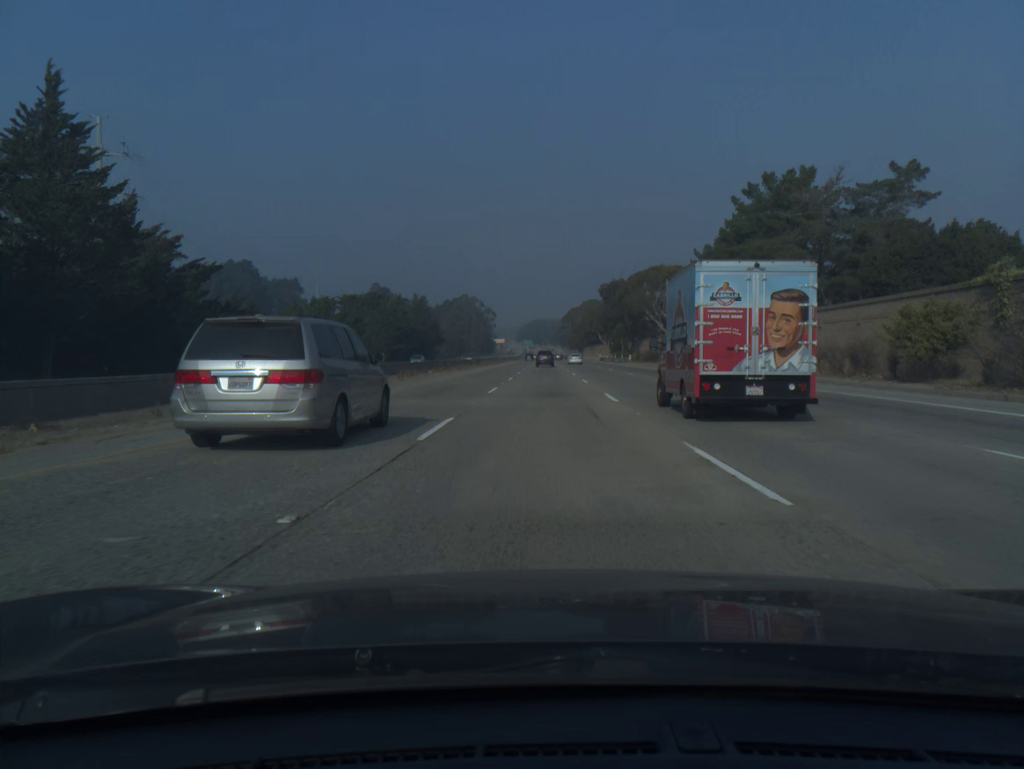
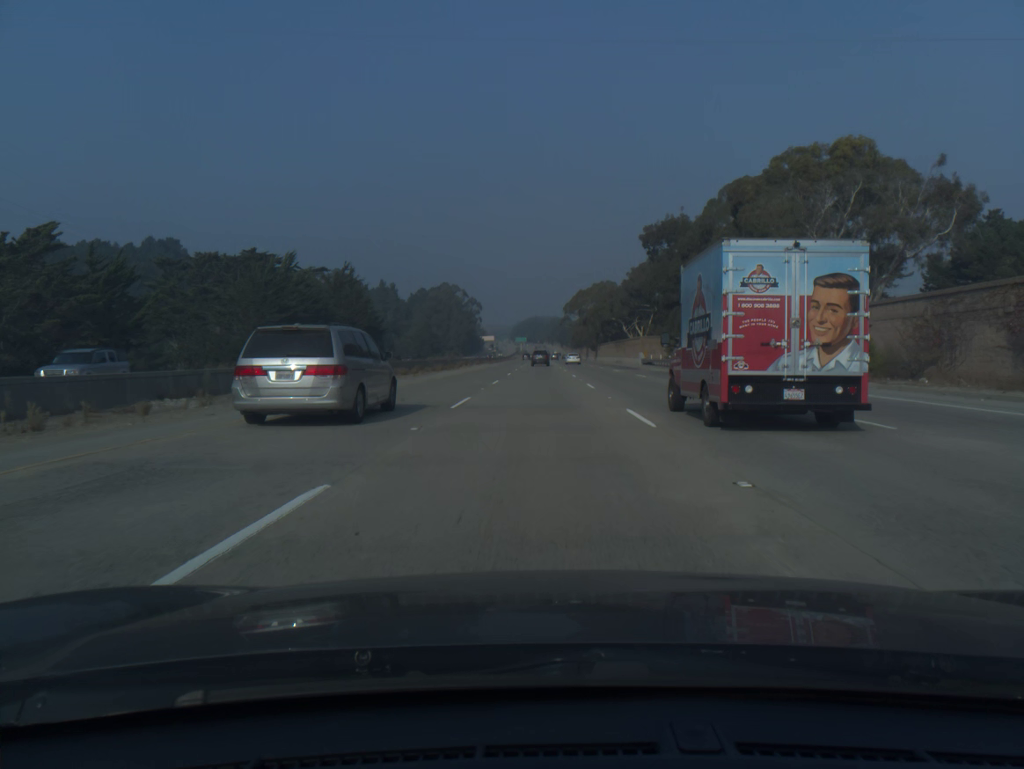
(+0.4, +81.3) m; 0°
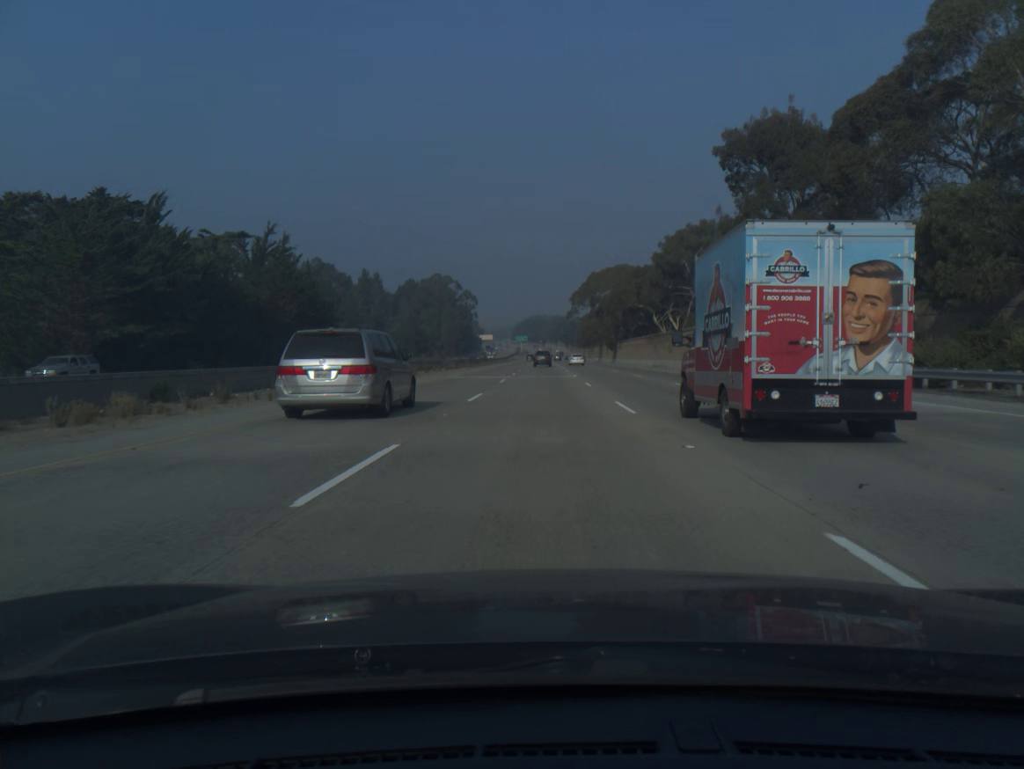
(-0.1, +40.9) m; 0°
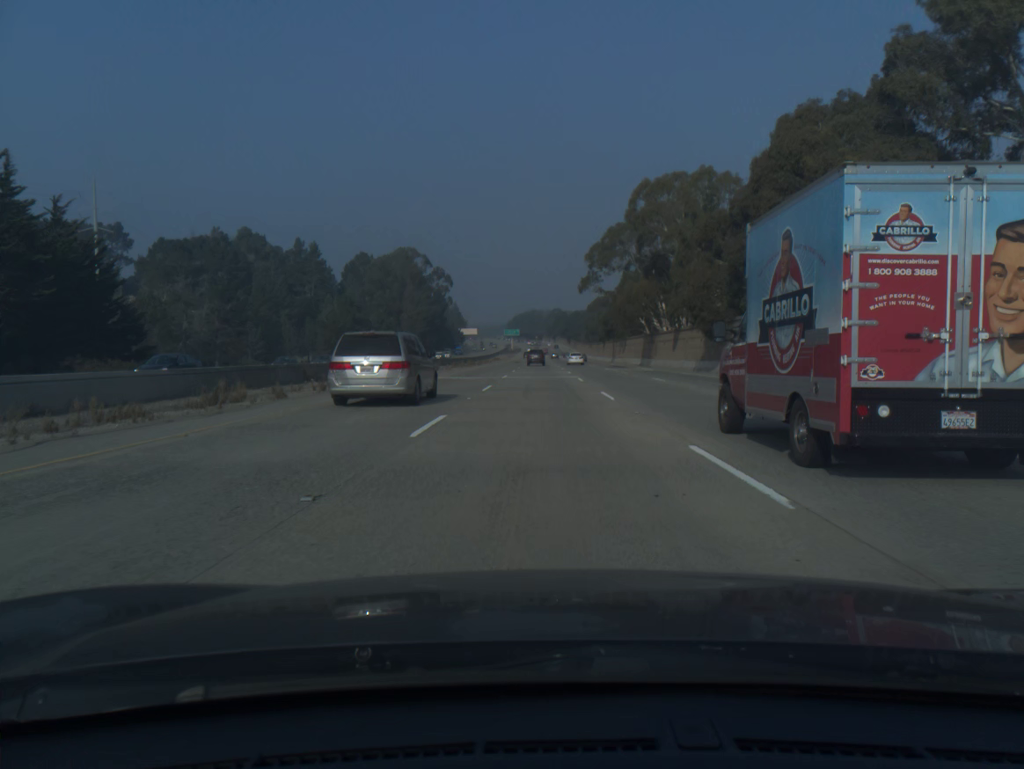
(+0.1, +82.3) m; 0°
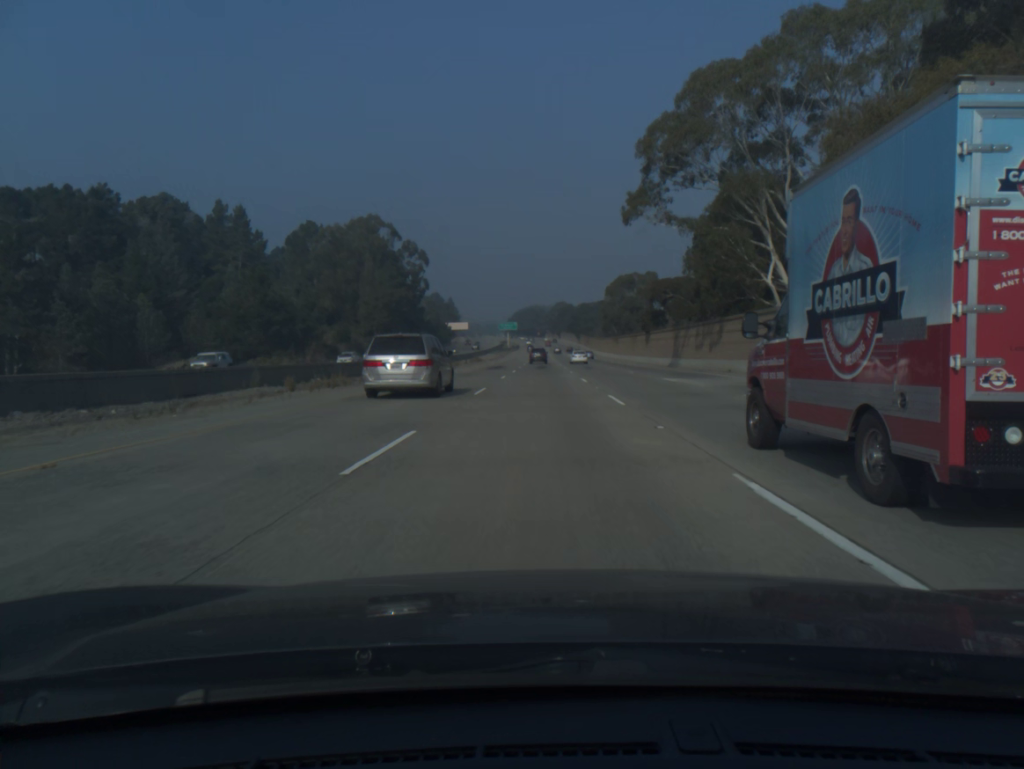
(0.0, +61.8) m; 0°
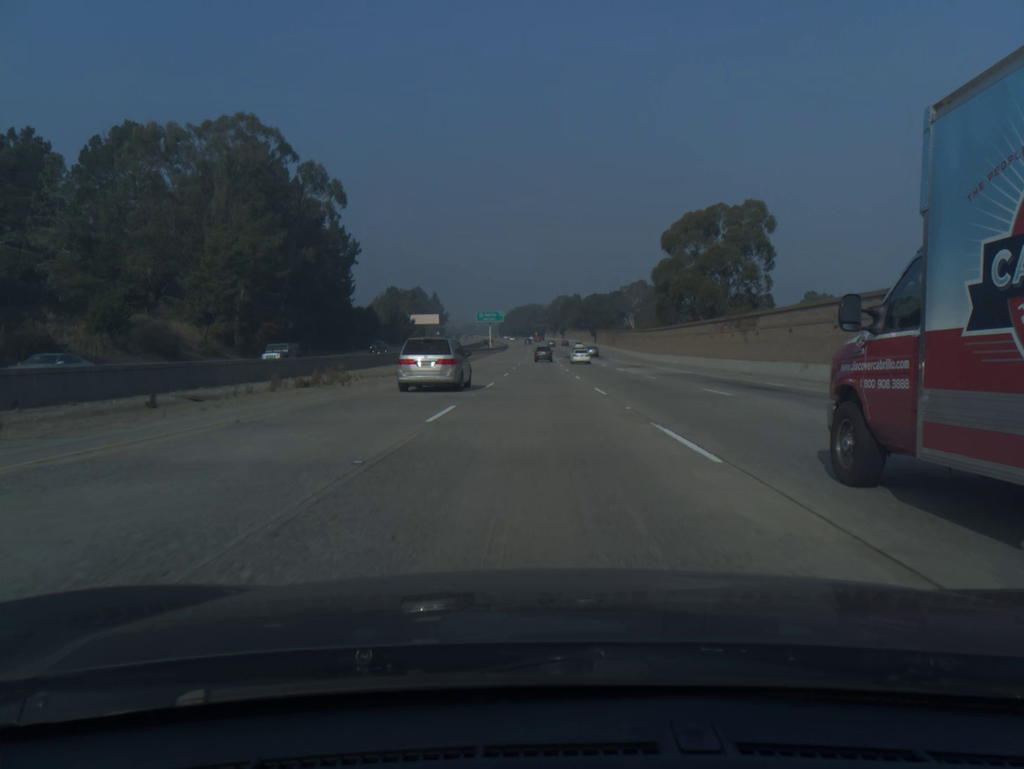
(0.0, +82.4) m; 0°
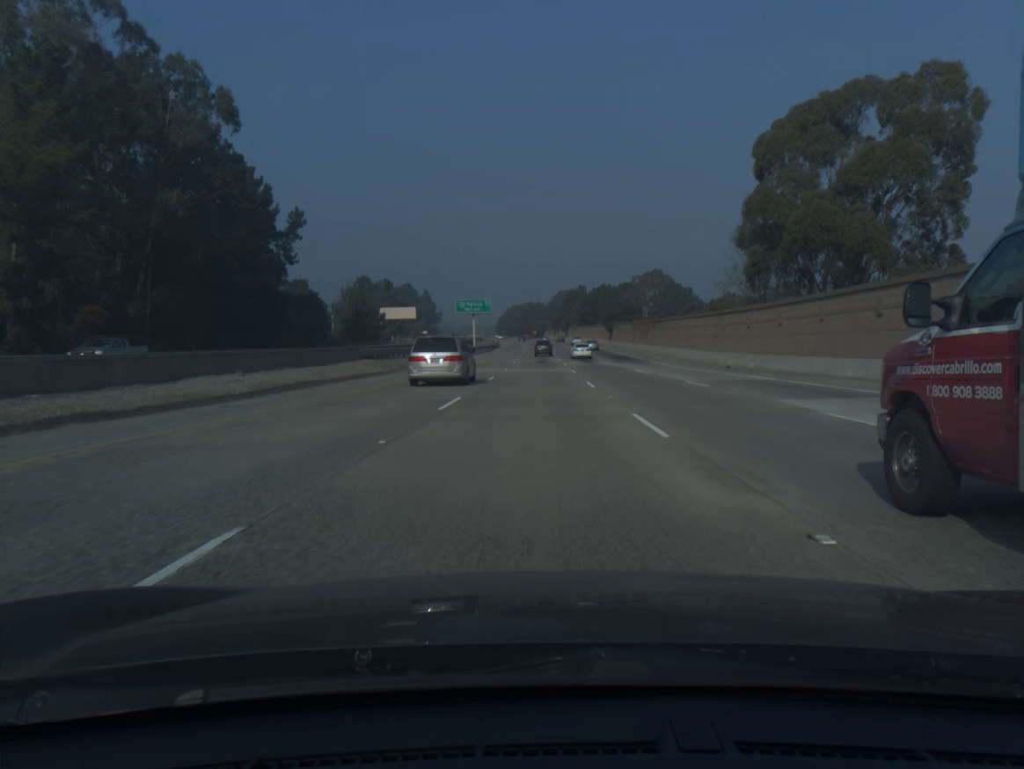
(0.0, +41.2) m; 0°
